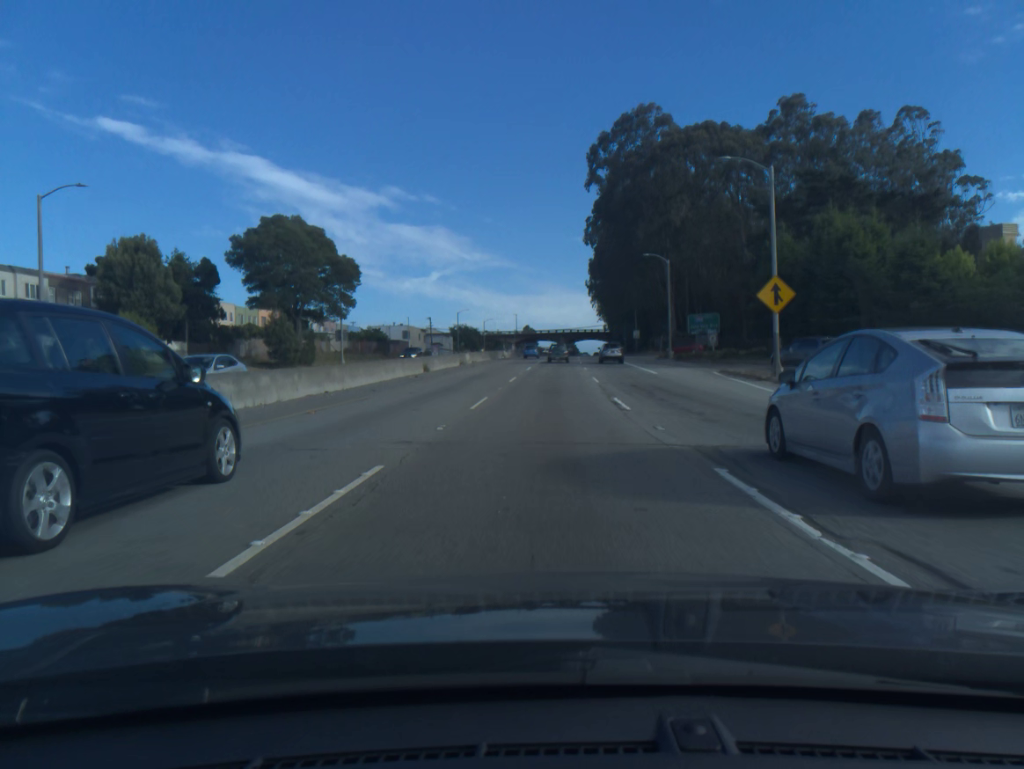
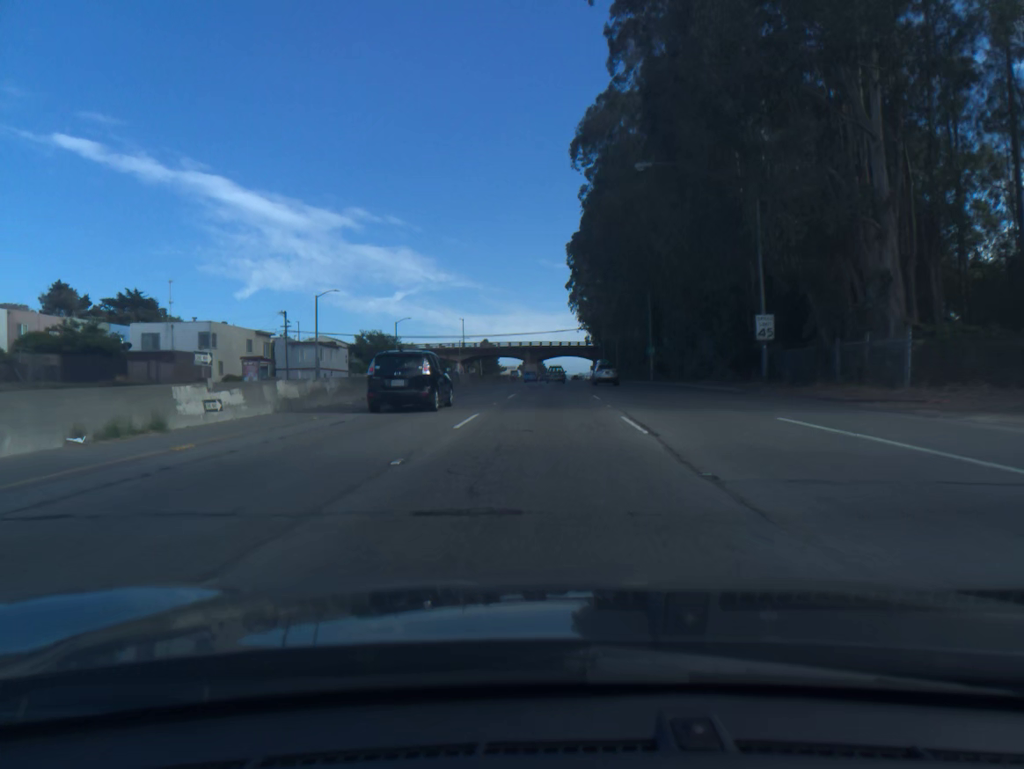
(+1.9, +78.2) m; +2°
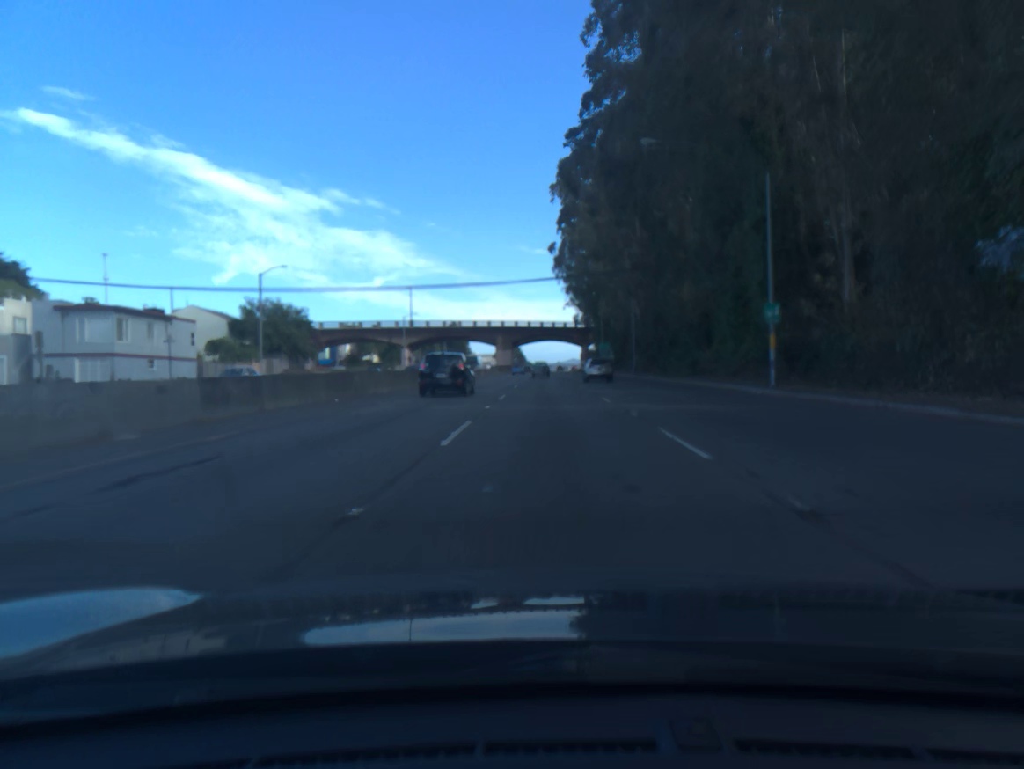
(+0.5, +47.9) m; +1°
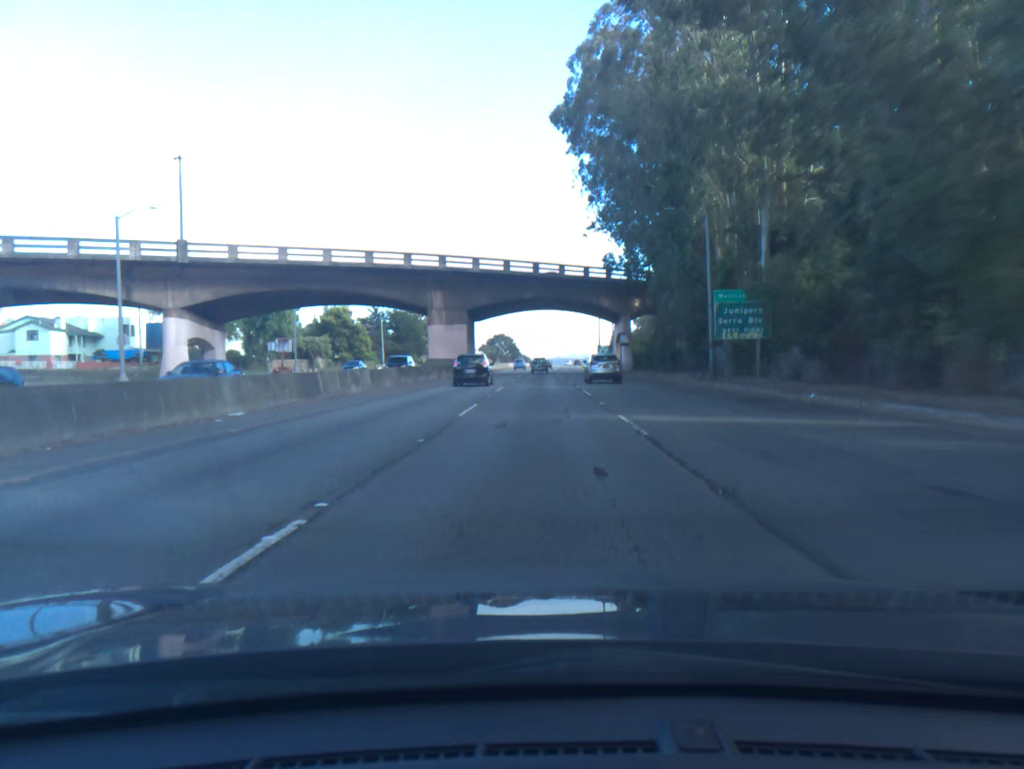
(+0.6, +83.0) m; 0°
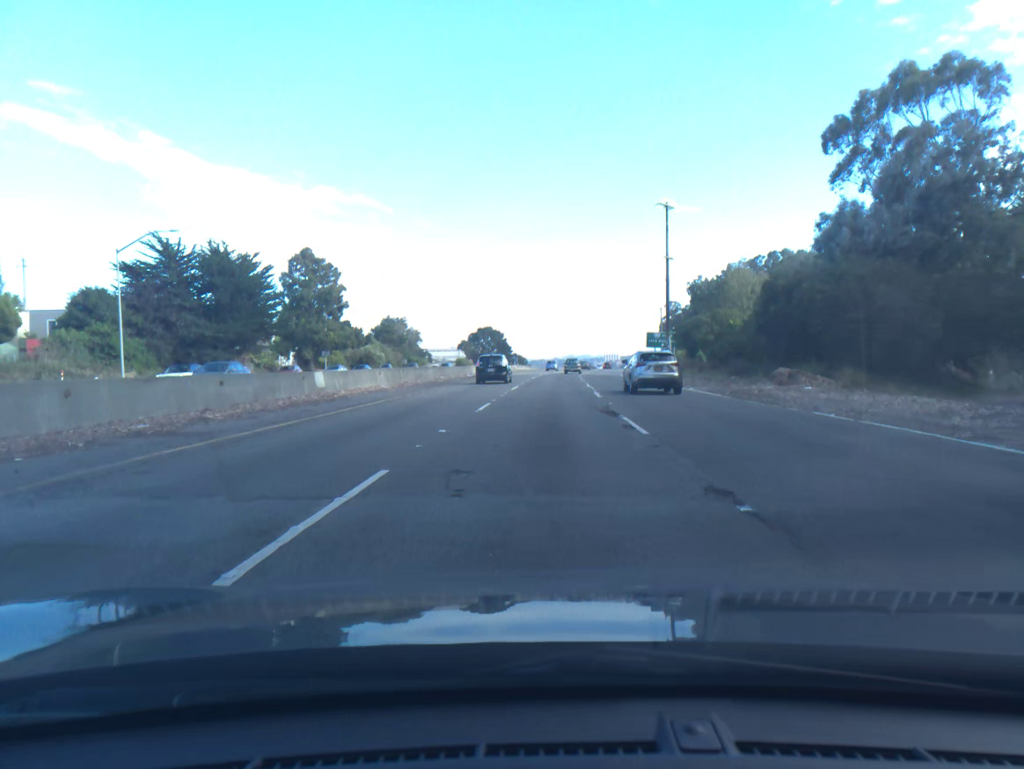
(0.0, +86.4) m; 0°
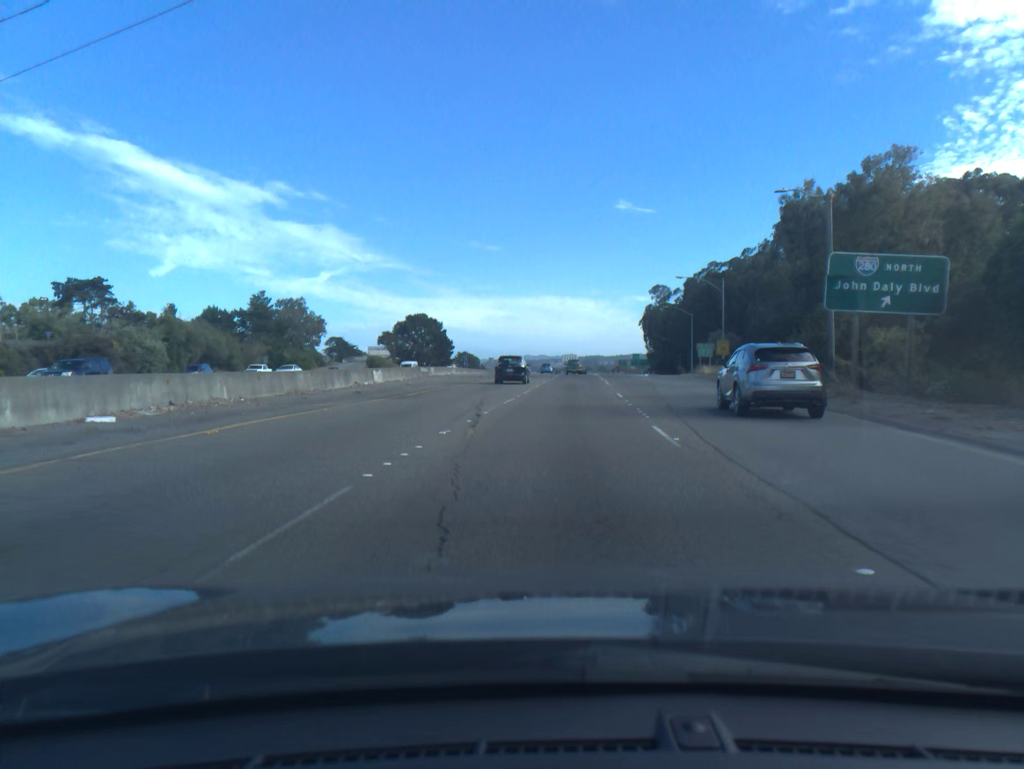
(+1.5, +70.7) m; +3°
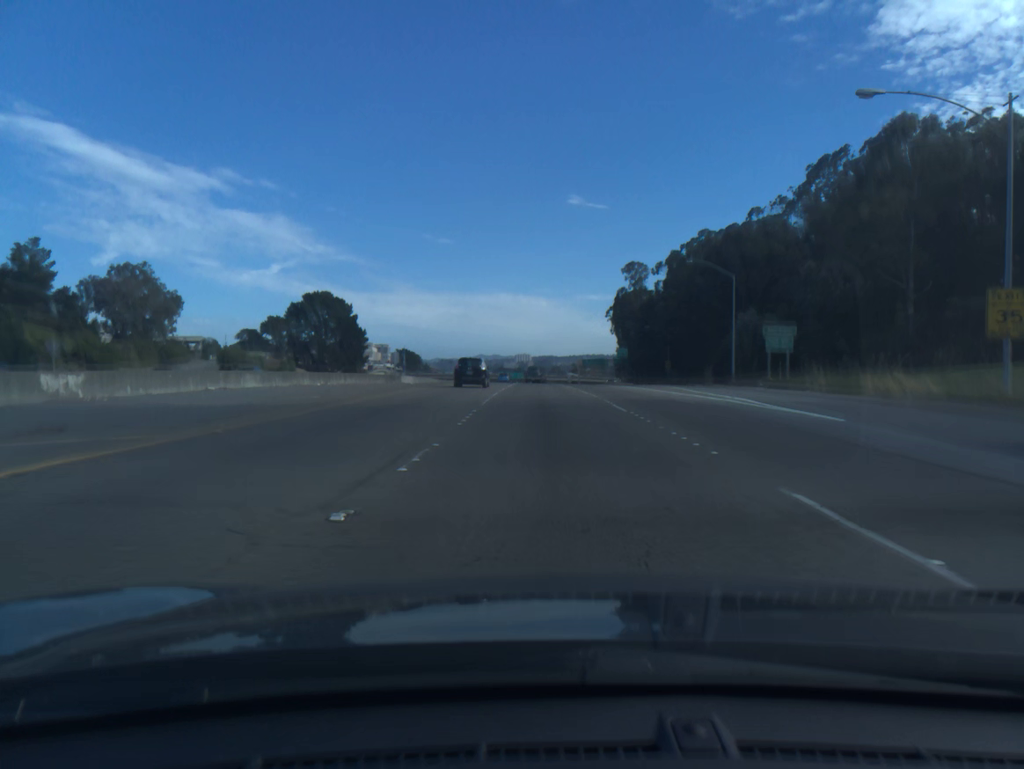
(+2.0, +54.0) m; +4°
